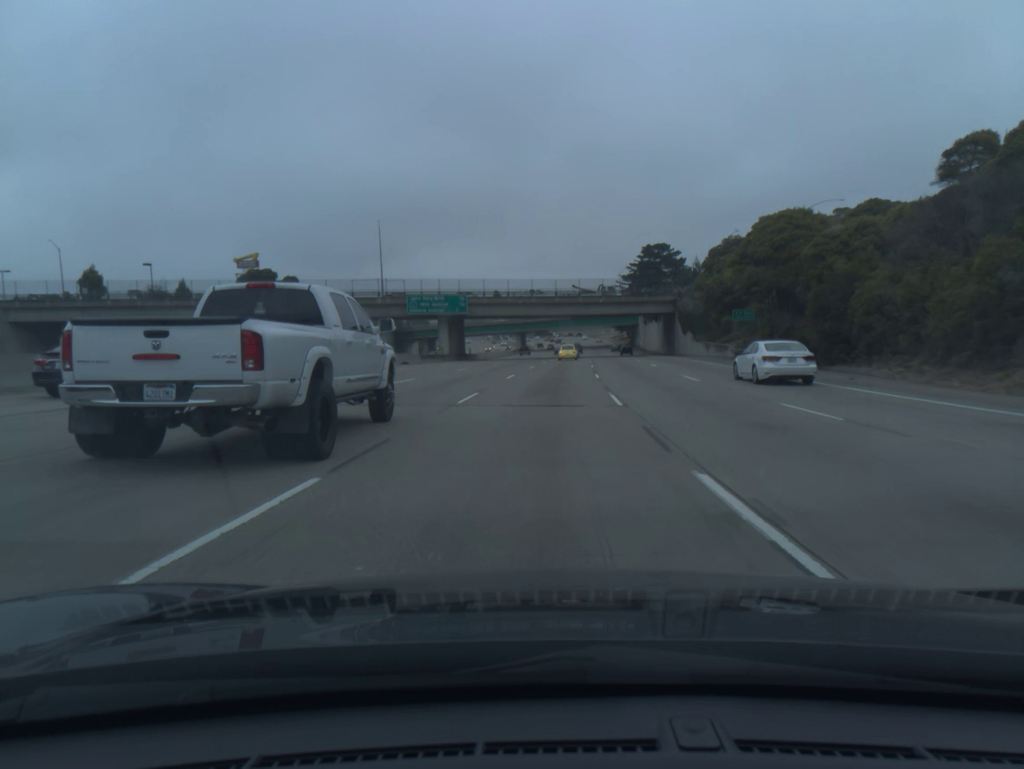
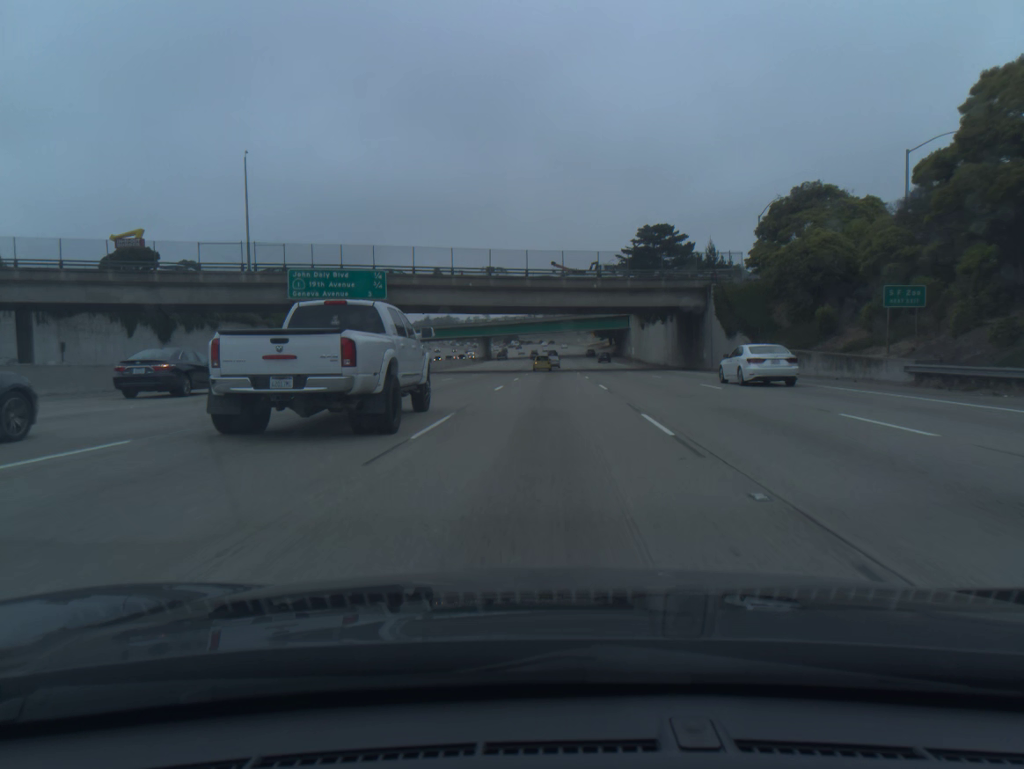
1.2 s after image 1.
(+0.6, +34.9) m; +2°
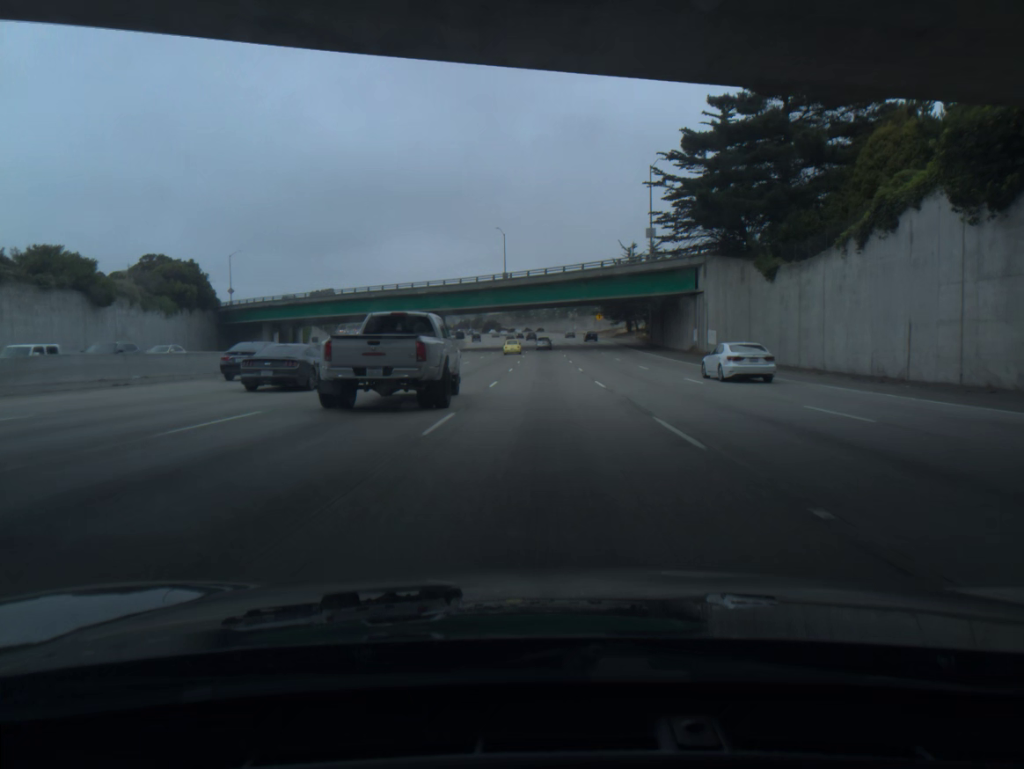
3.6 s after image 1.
(+1.0, +70.6) m; +1°
